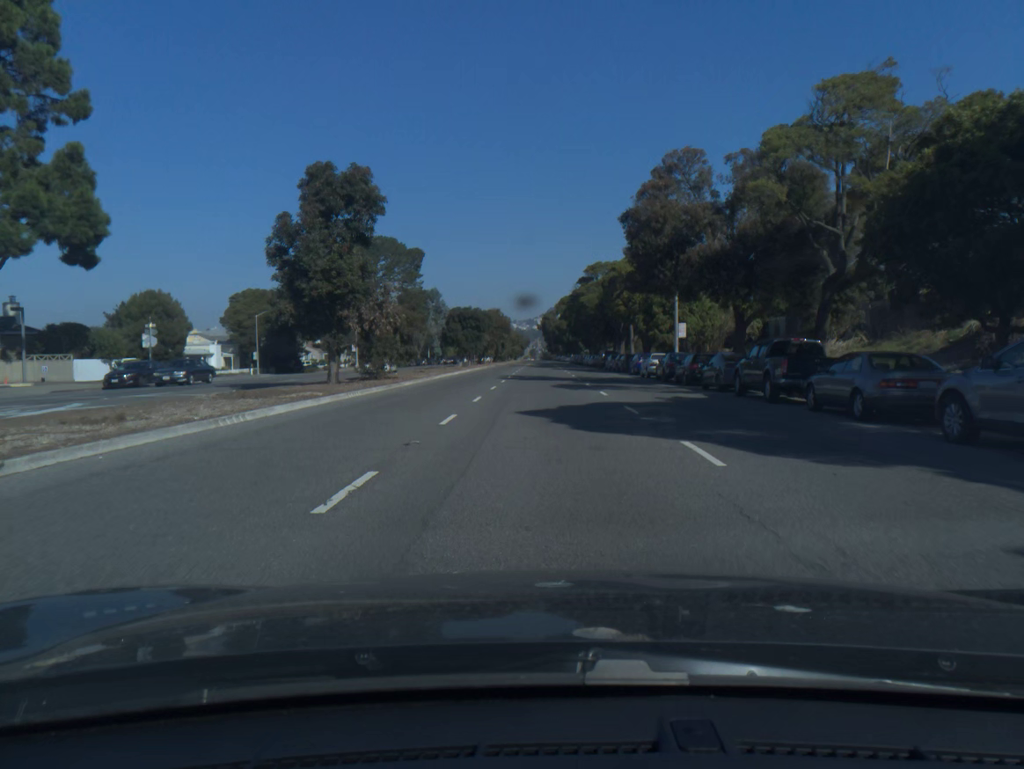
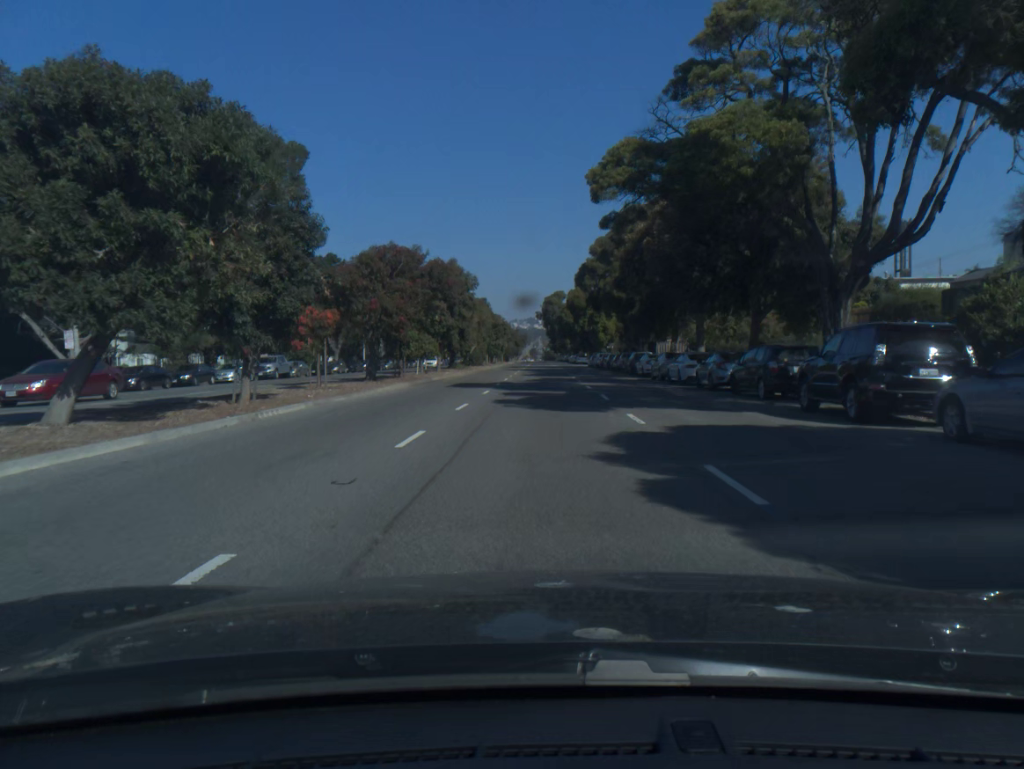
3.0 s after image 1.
(-0.1, +61.6) m; 0°
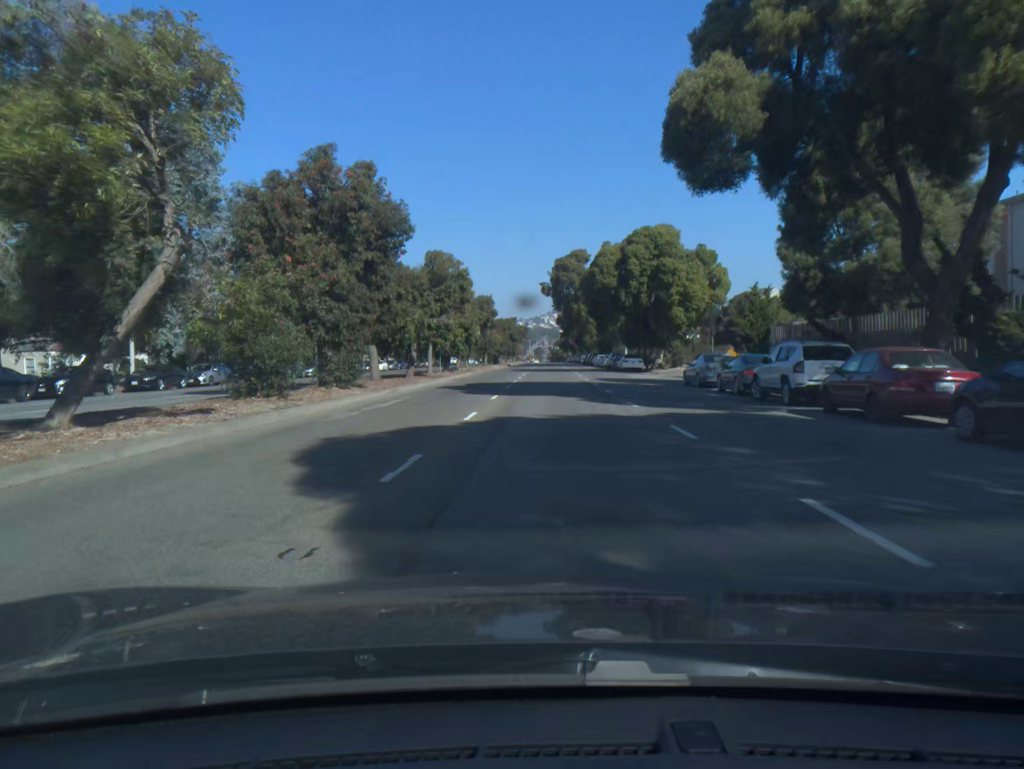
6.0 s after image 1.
(-0.2, +61.1) m; 0°
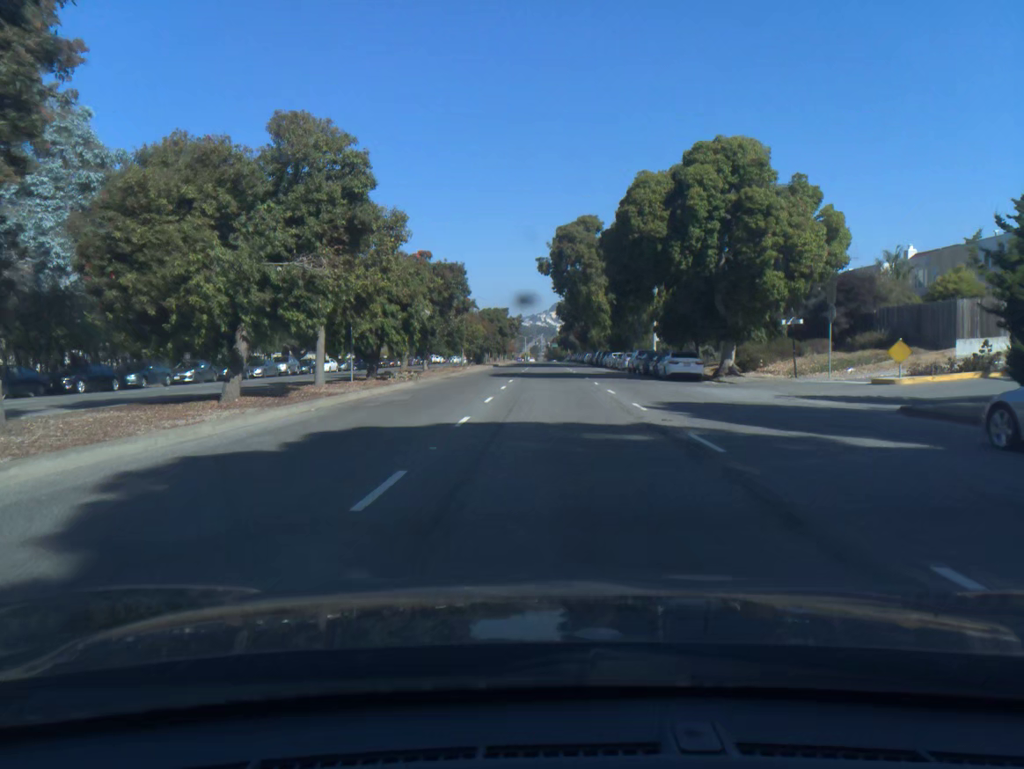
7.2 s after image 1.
(0.0, +23.9) m; 0°
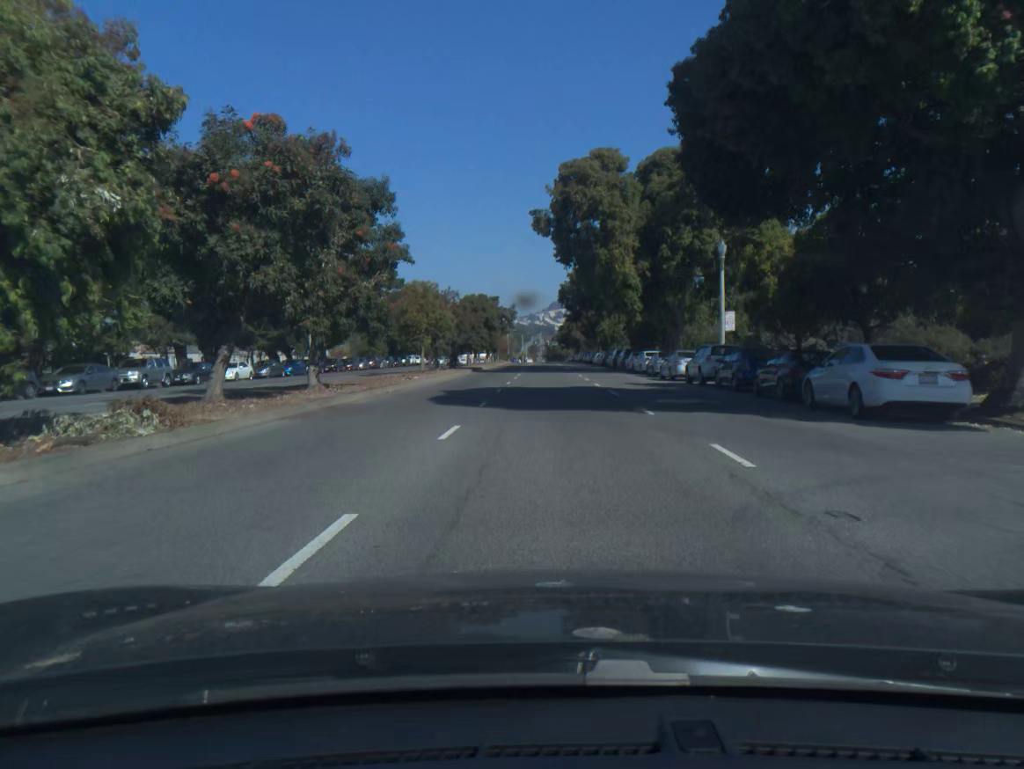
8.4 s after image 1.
(0.0, +23.6) m; 0°
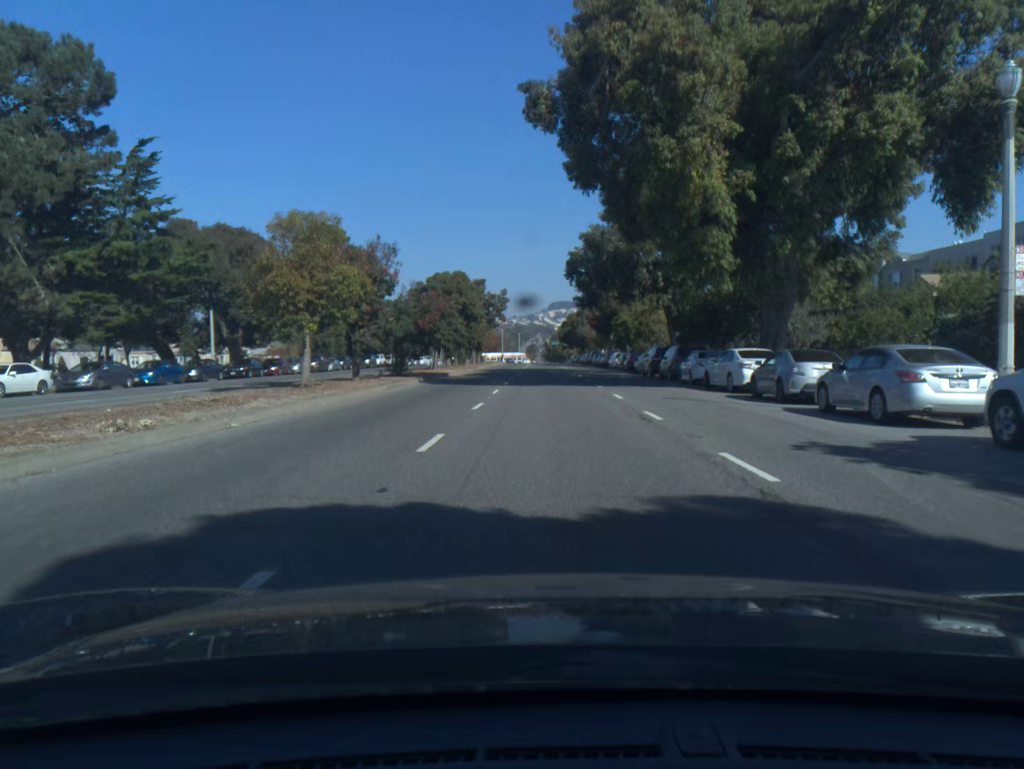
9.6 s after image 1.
(0.0, +23.2) m; 0°
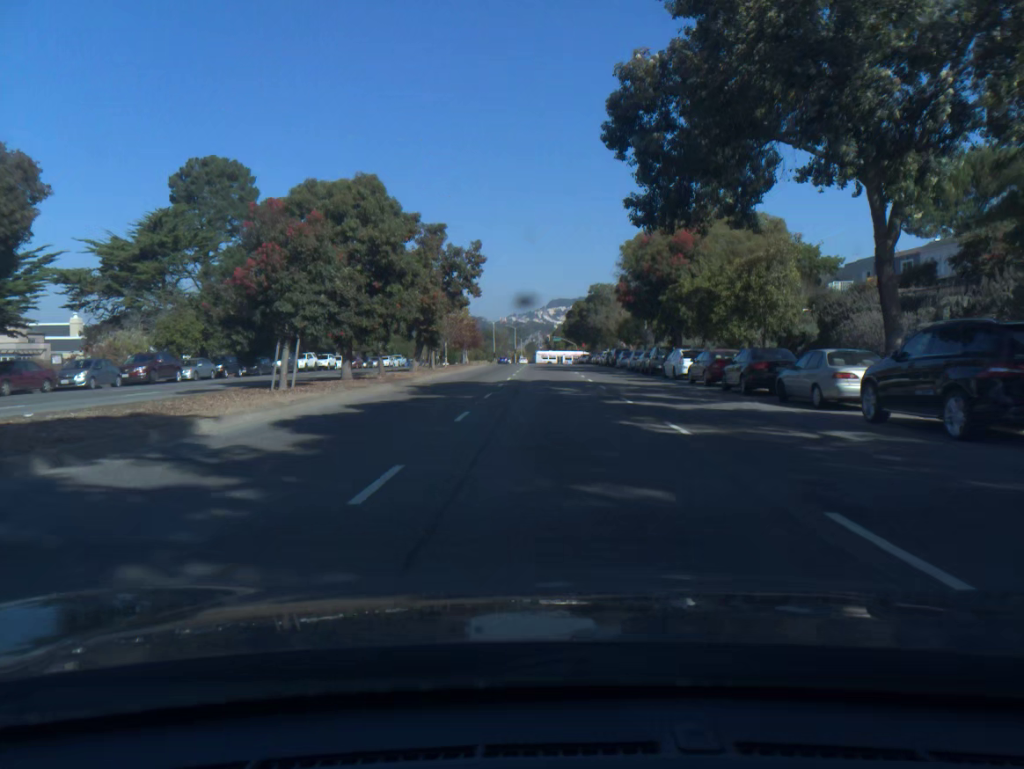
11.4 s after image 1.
(0.0, +32.6) m; 0°
